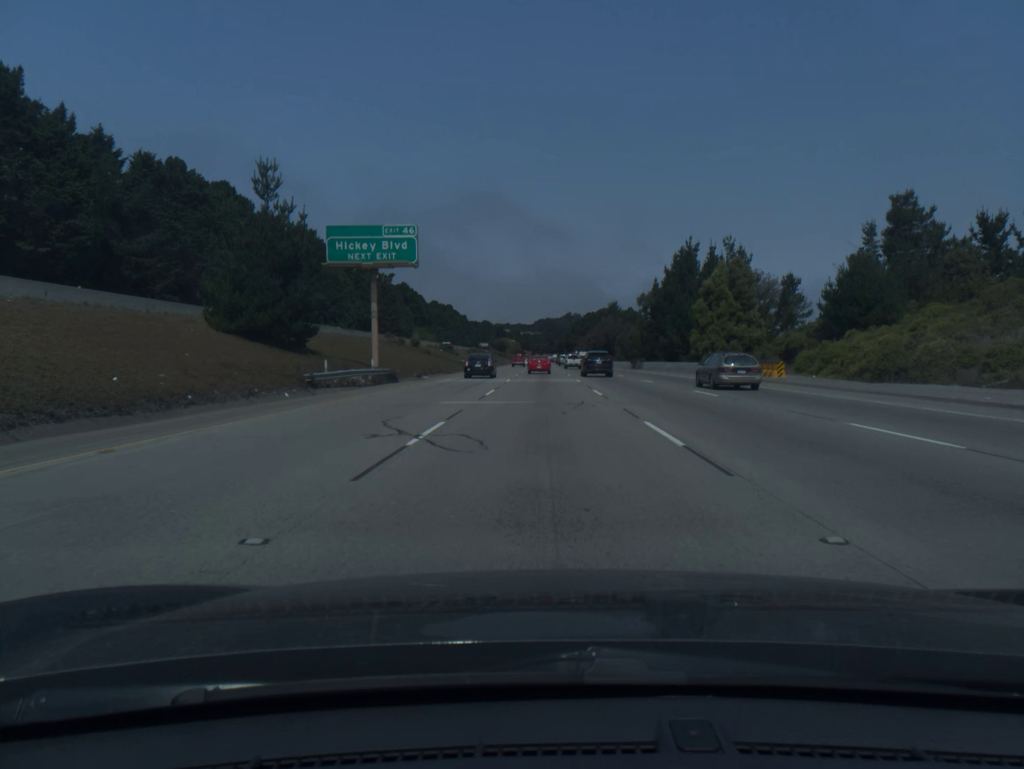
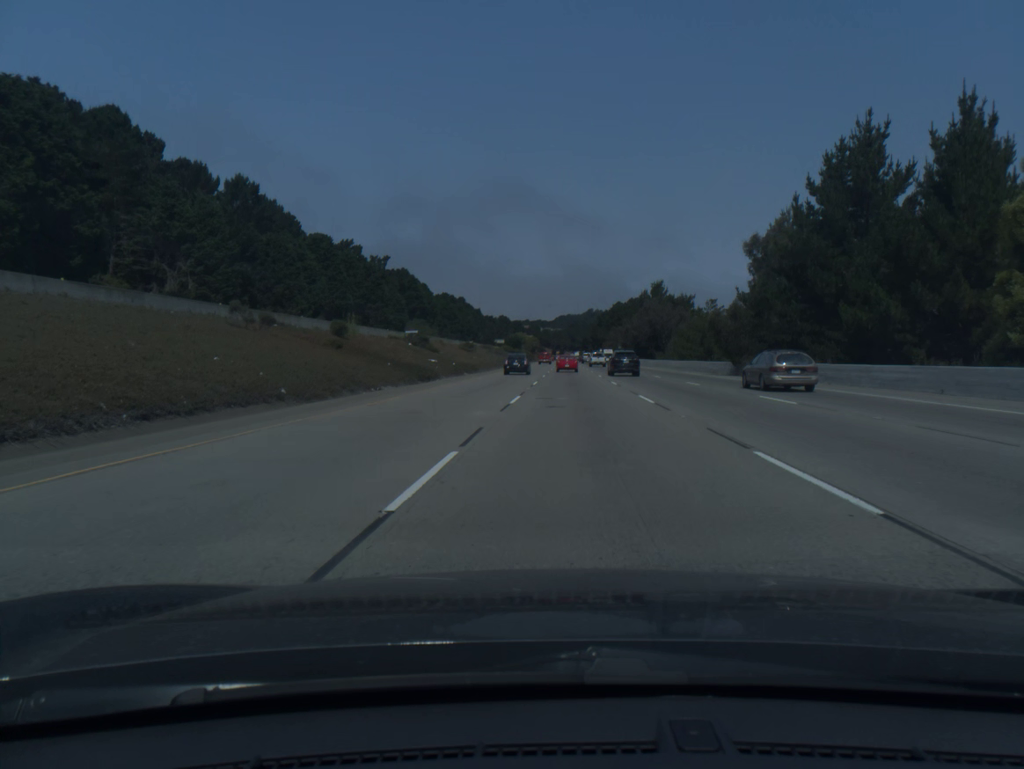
(-0.3, +48.3) m; -1°
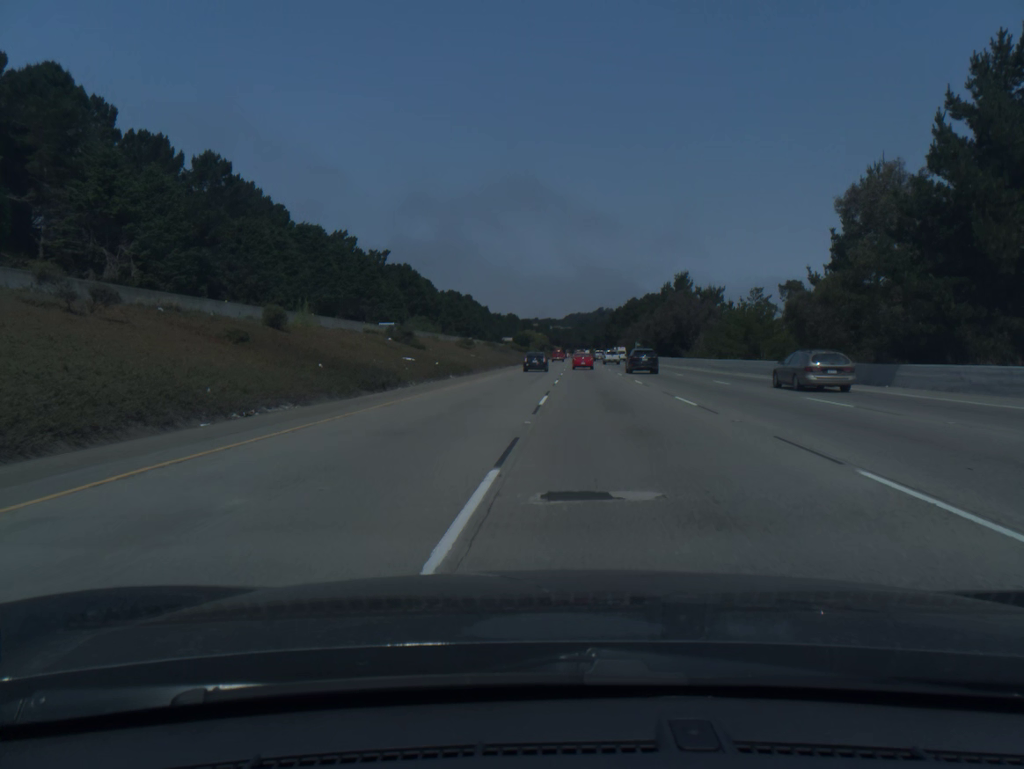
(-0.1, +16.3) m; -1°
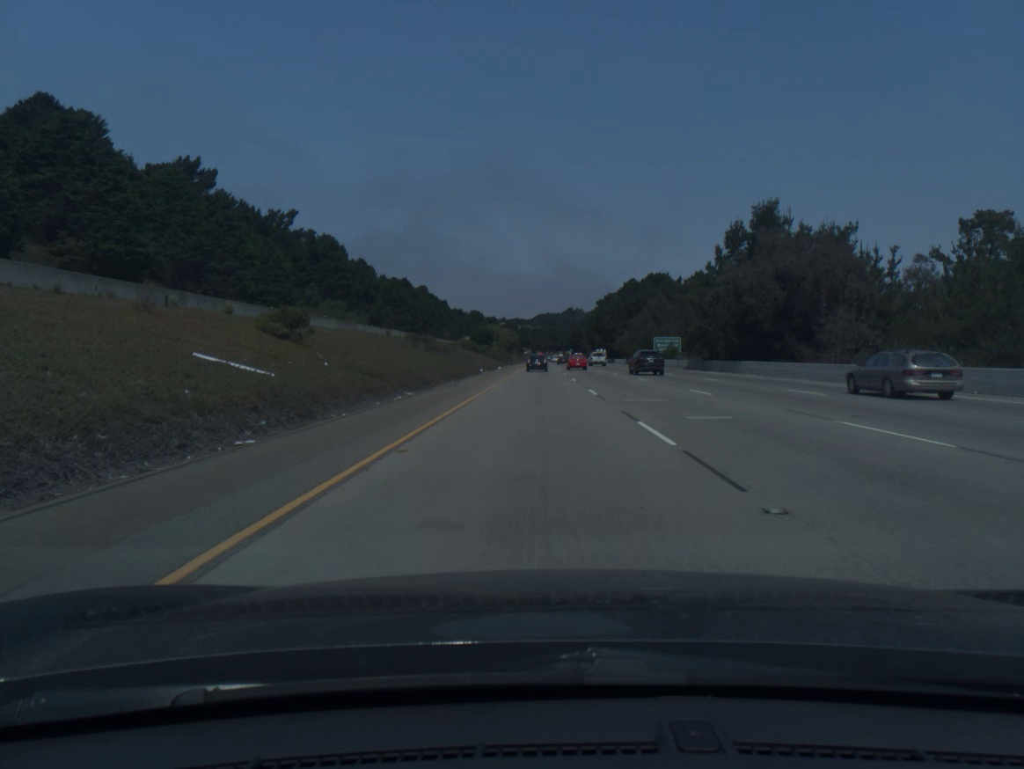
(+0.2, +66.7) m; +2°
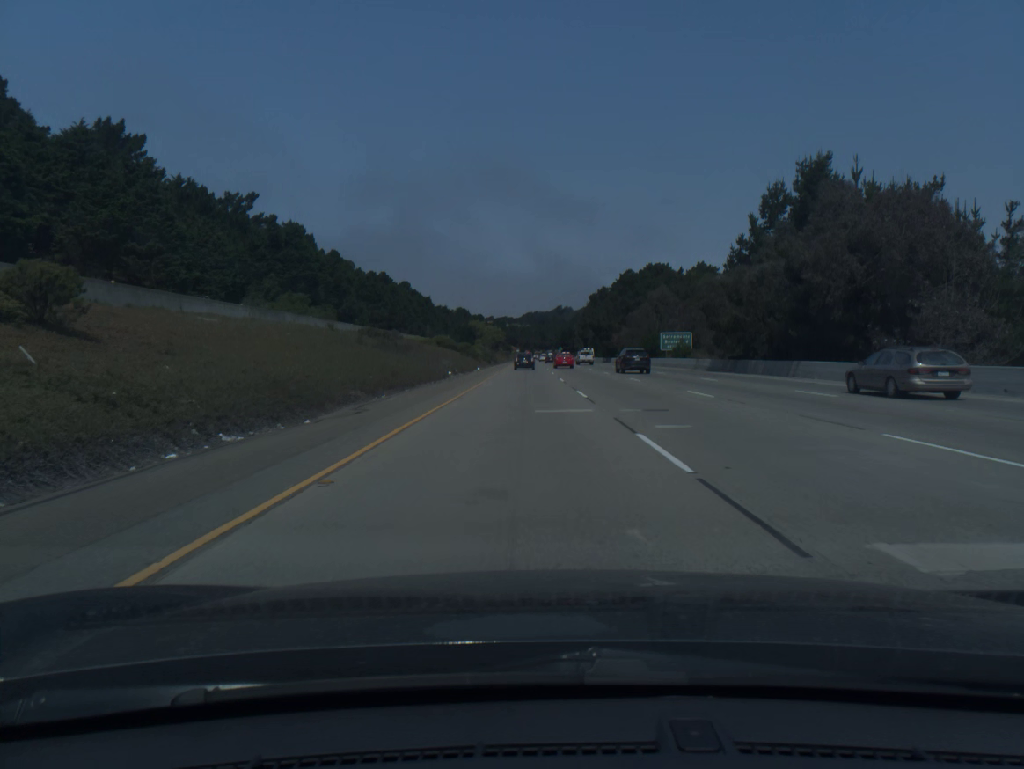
(+0.1, +17.1) m; +1°
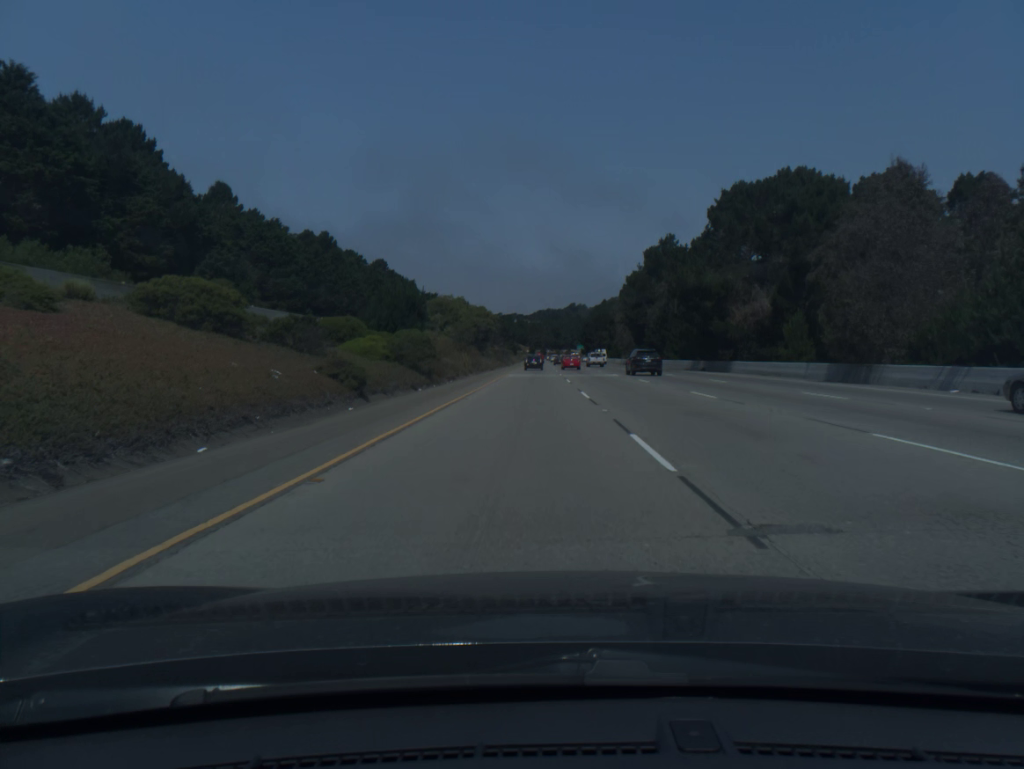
(-0.9, +87.4) m; -1°
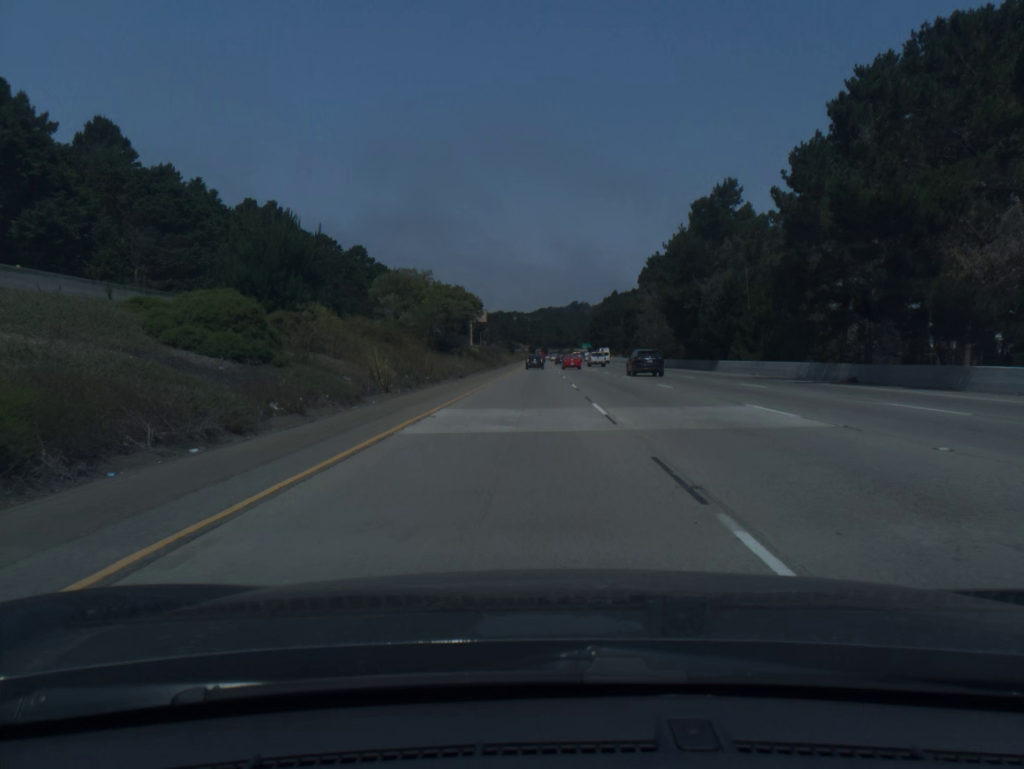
(+0.1, +35.9) m; 0°
